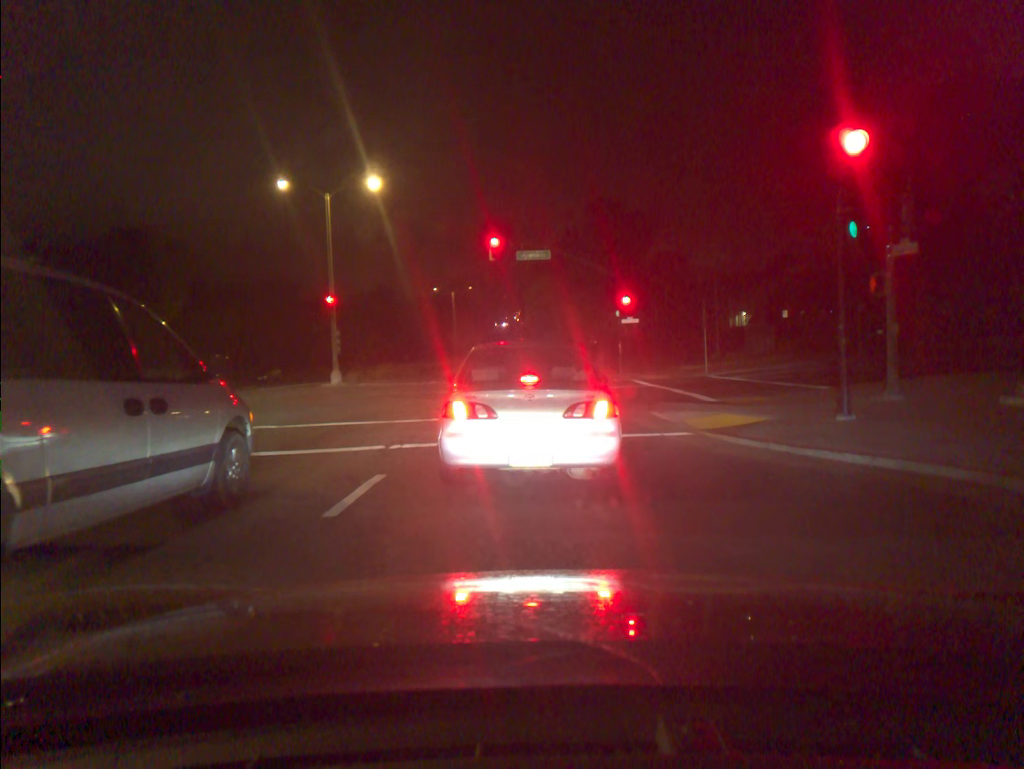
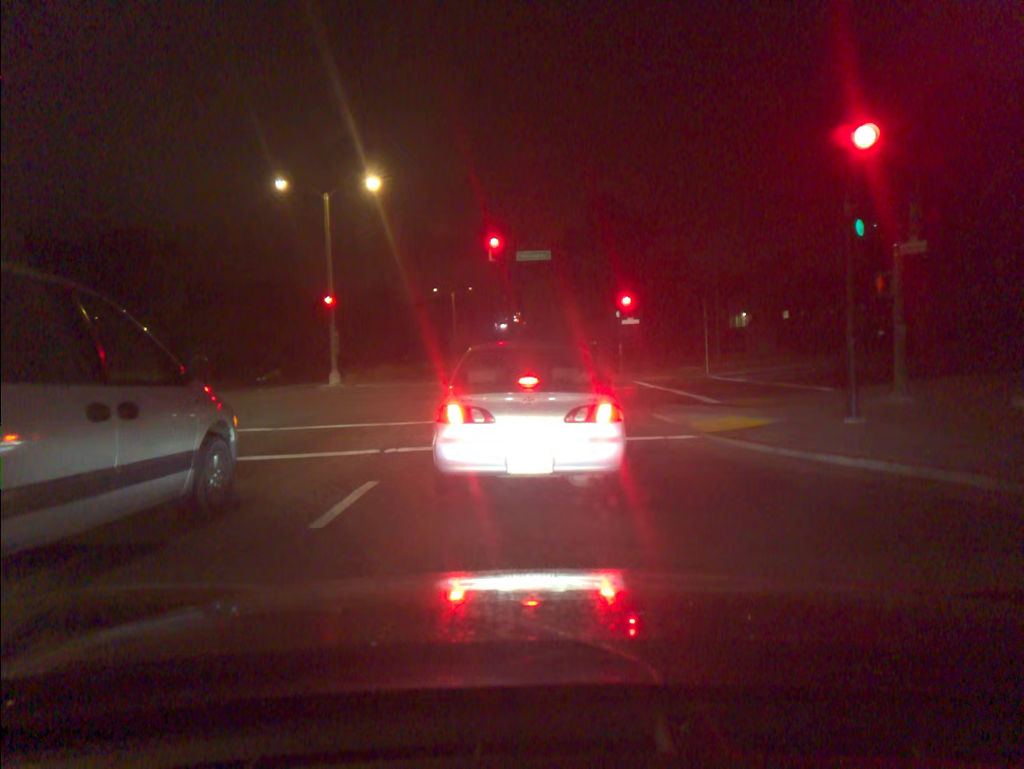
(0.0, +0.4) m; 0°
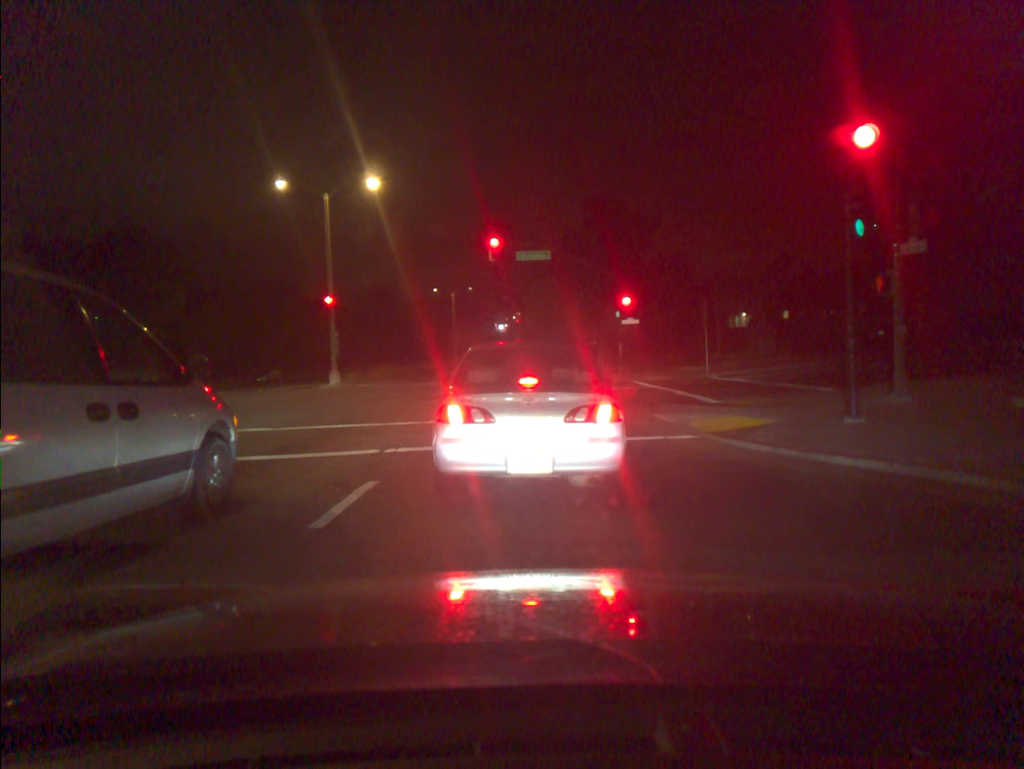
(0.0, +0.1) m; 0°
